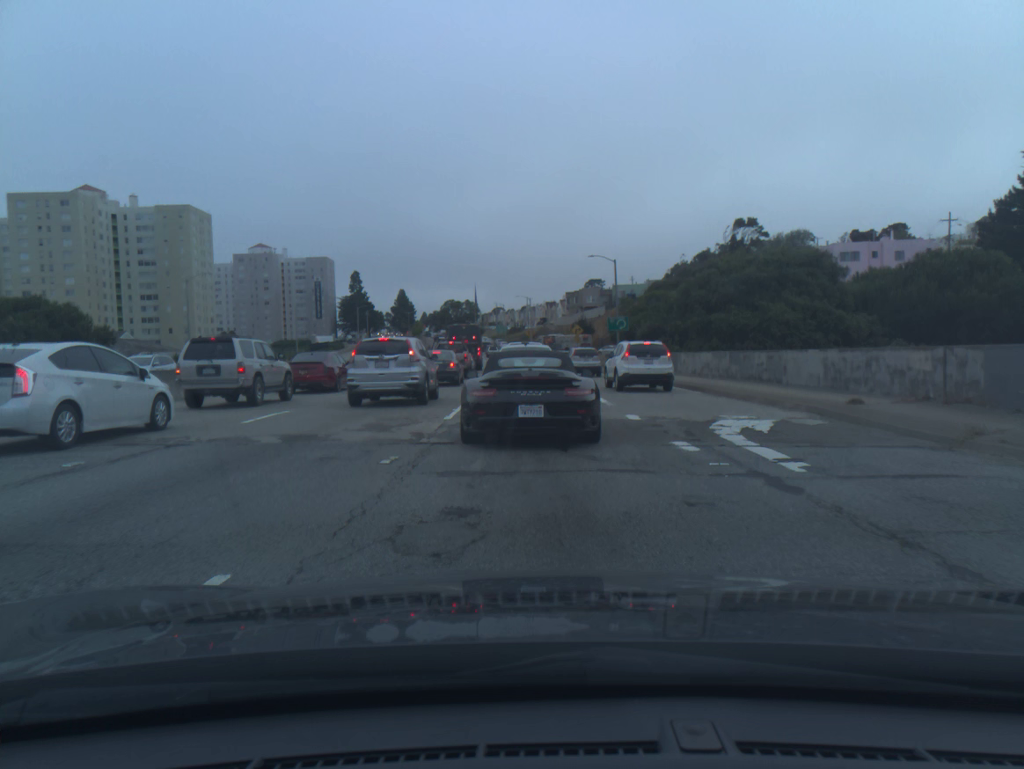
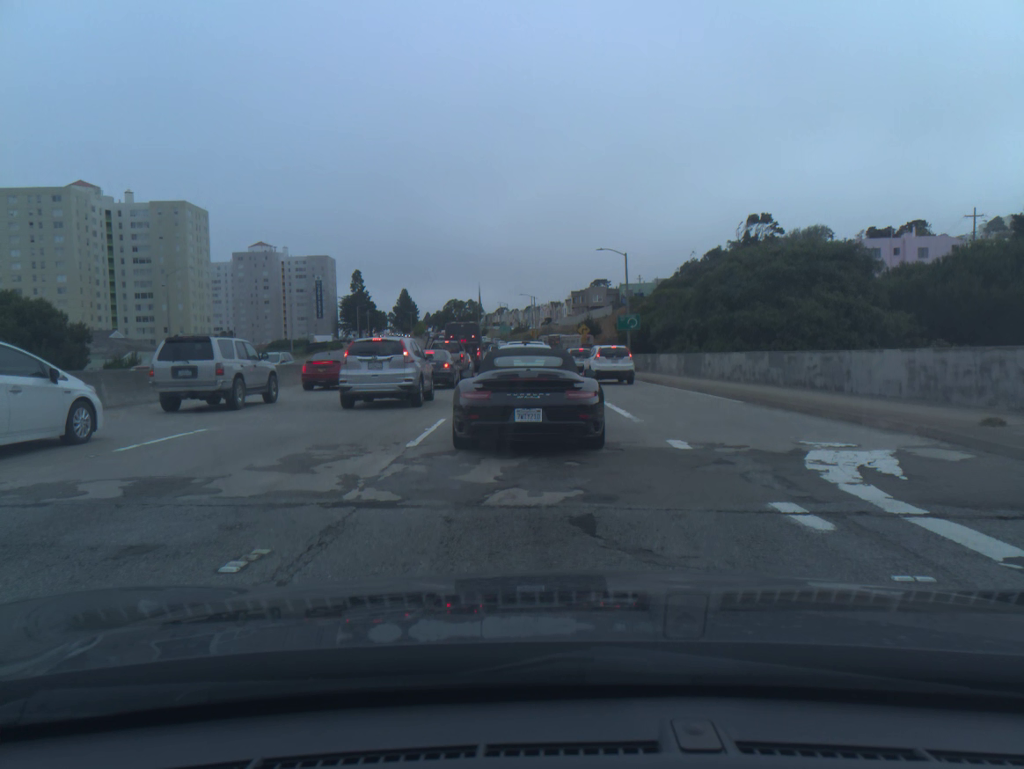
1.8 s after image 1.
(-0.1, +4.5) m; 0°
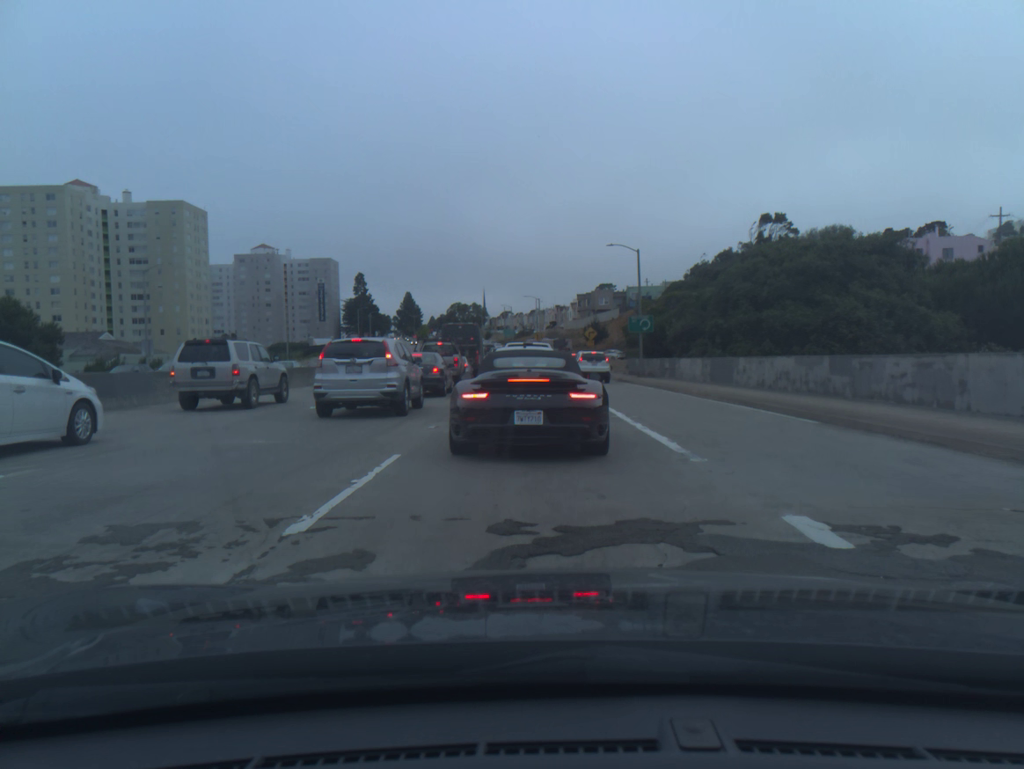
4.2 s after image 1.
(-0.1, +5.1) m; -1°
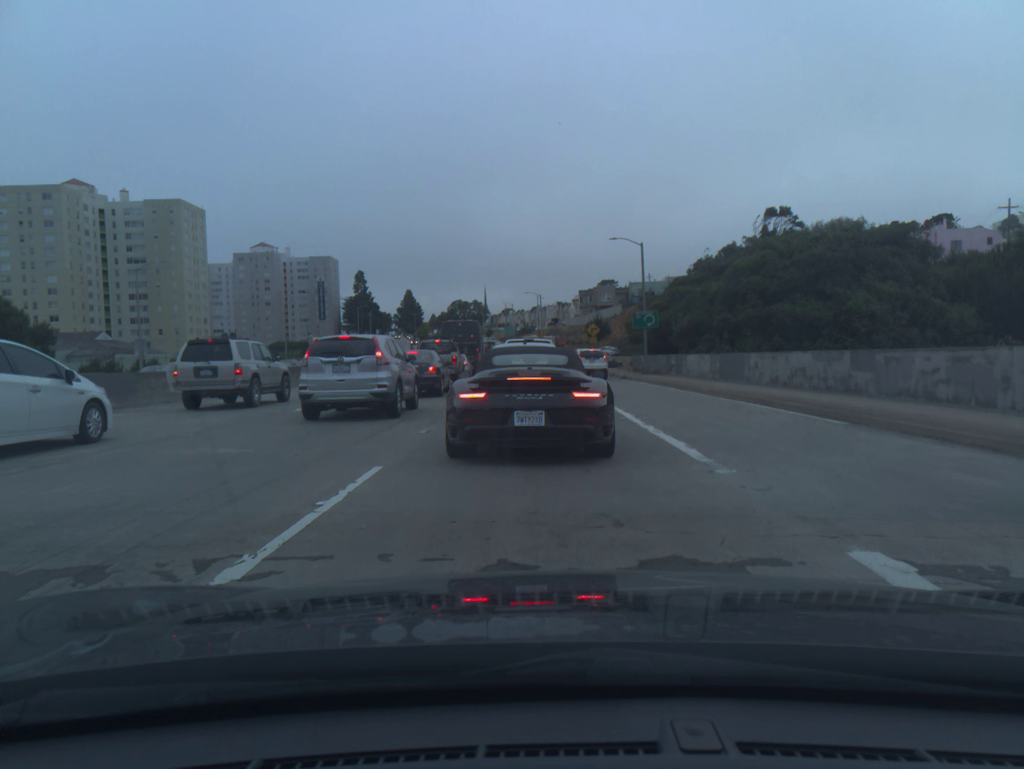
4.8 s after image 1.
(0.0, +1.2) m; 0°
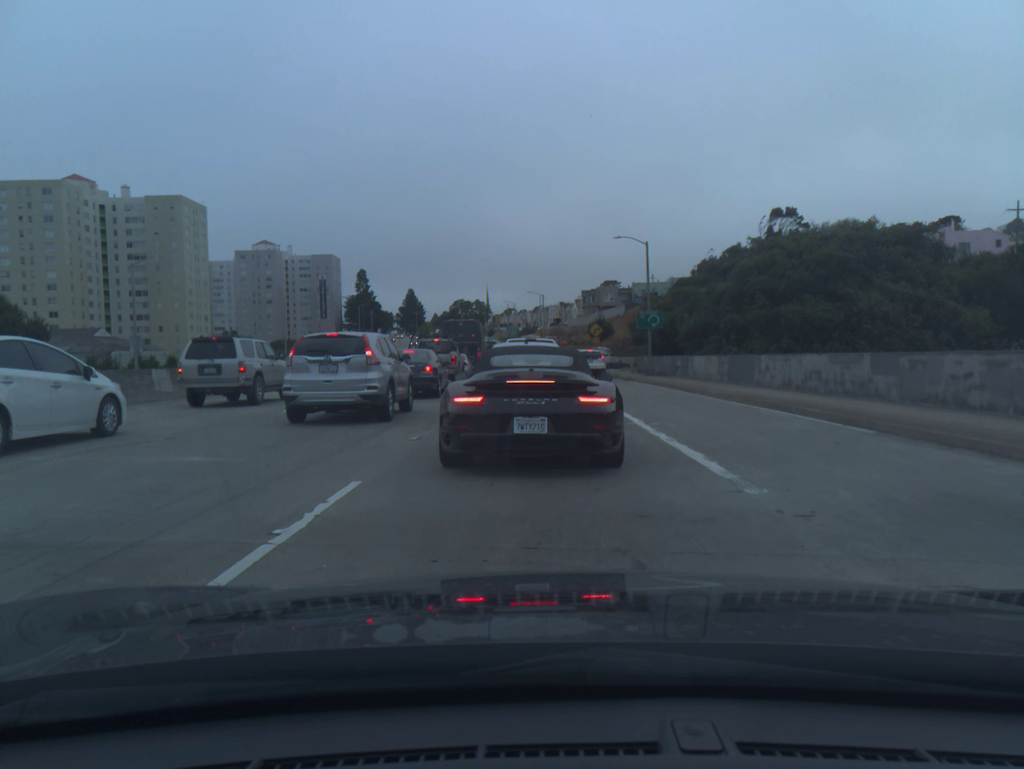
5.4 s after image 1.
(0.0, +1.0) m; +1°
